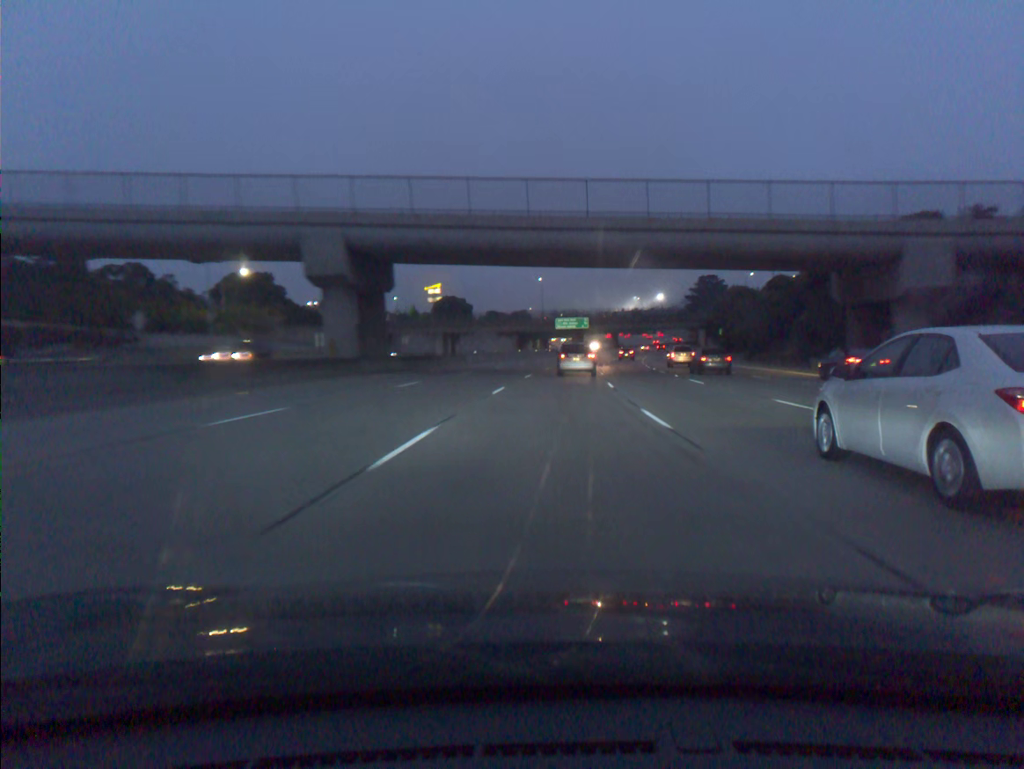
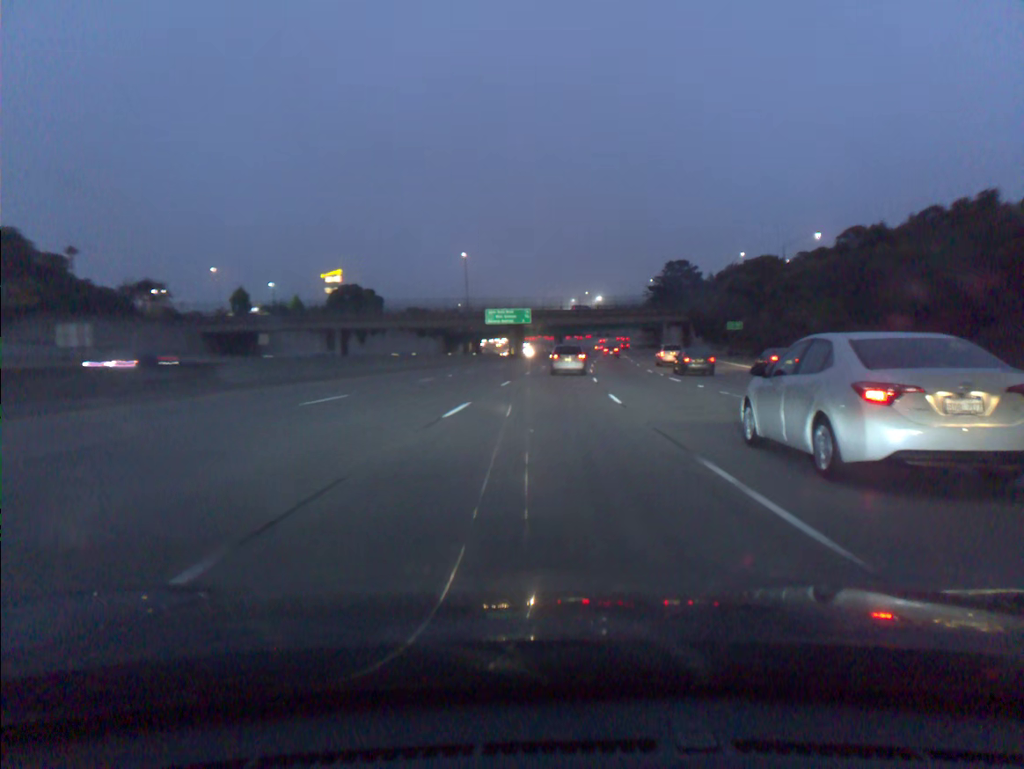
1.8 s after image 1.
(+2.0, +50.5) m; +5°
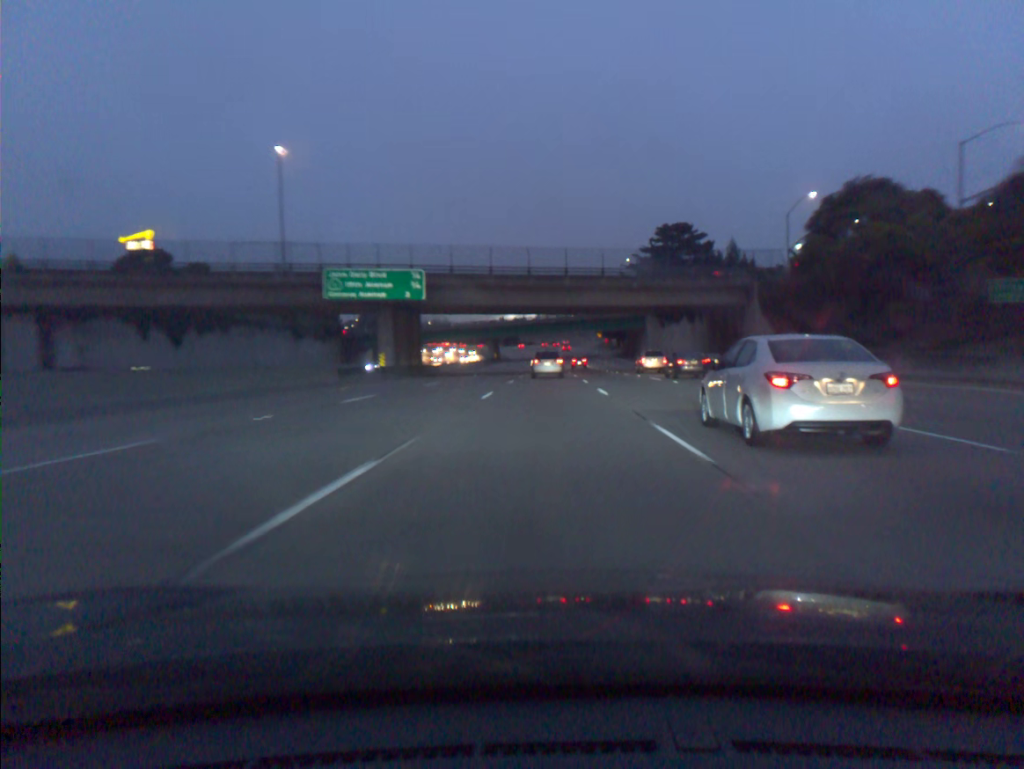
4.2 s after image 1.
(+2.7, +67.2) m; +4°
